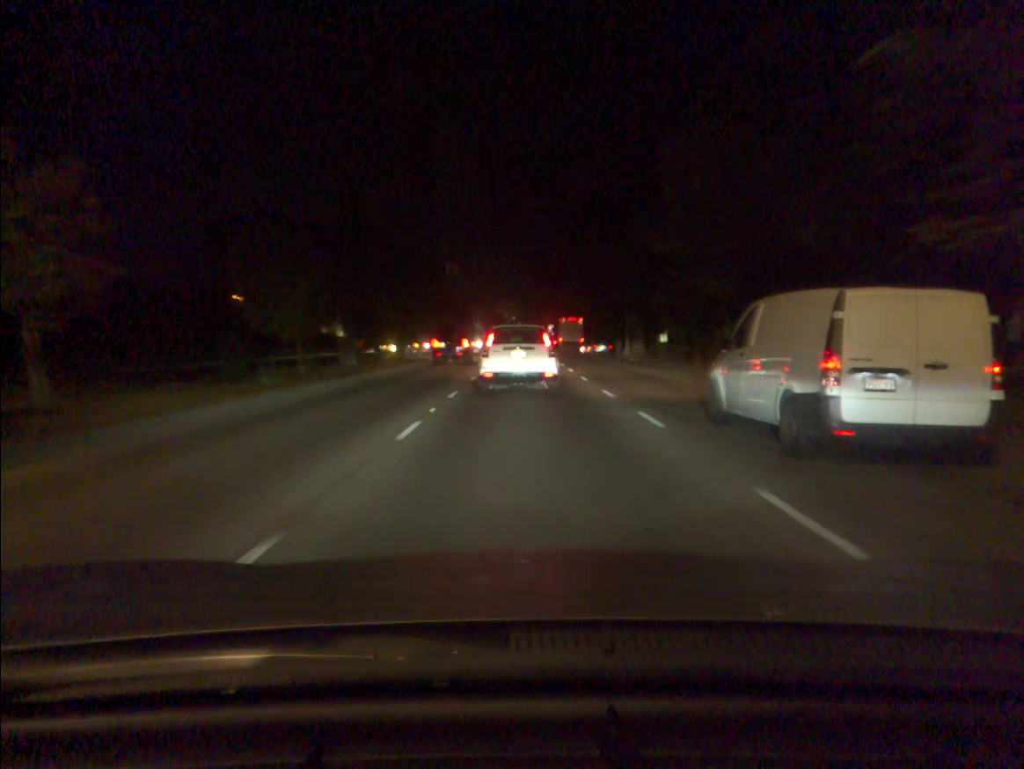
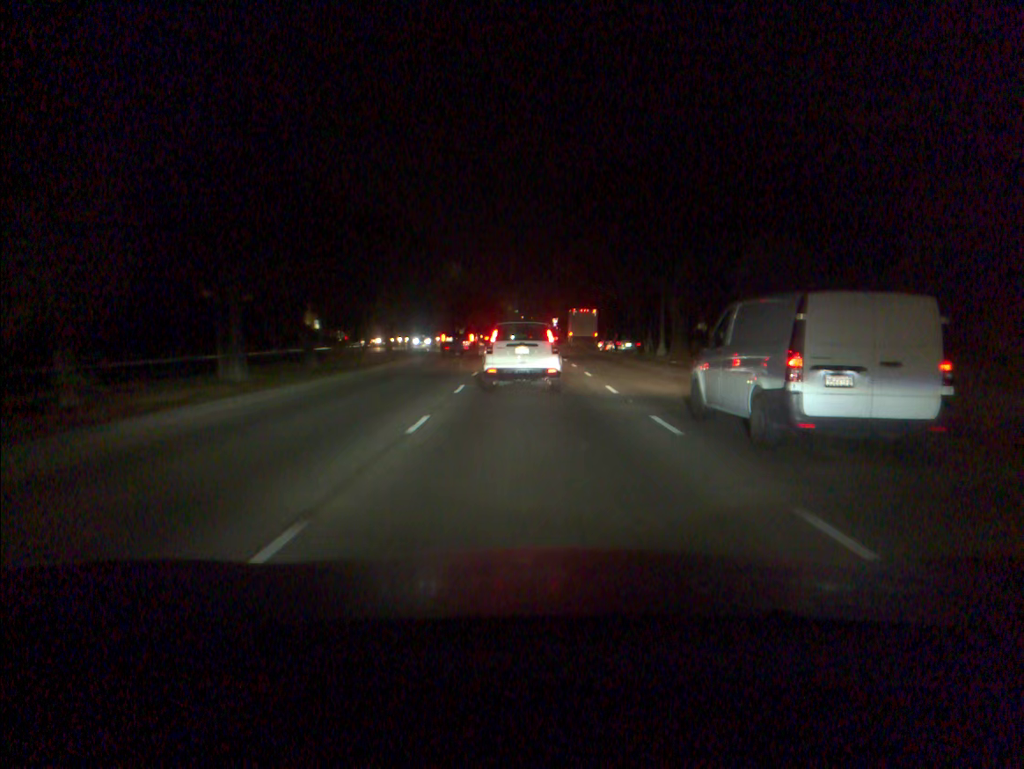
(0.0, +14.5) m; 0°
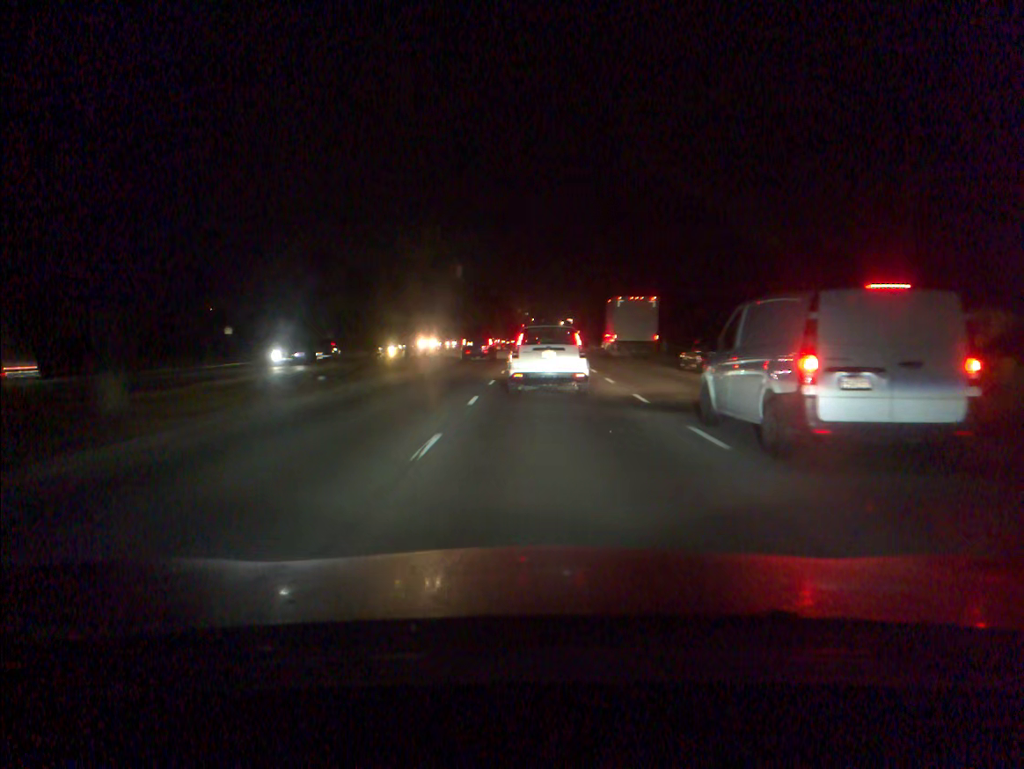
(0.0, +30.4) m; -1°
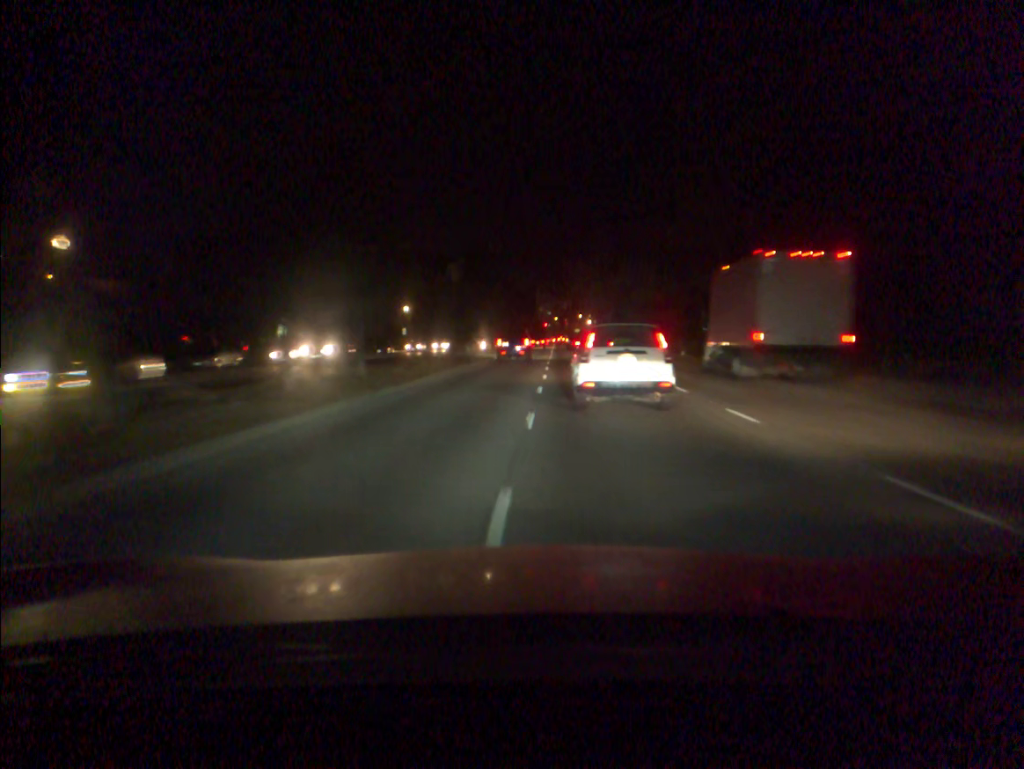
(-0.4, +25.7) m; -2°
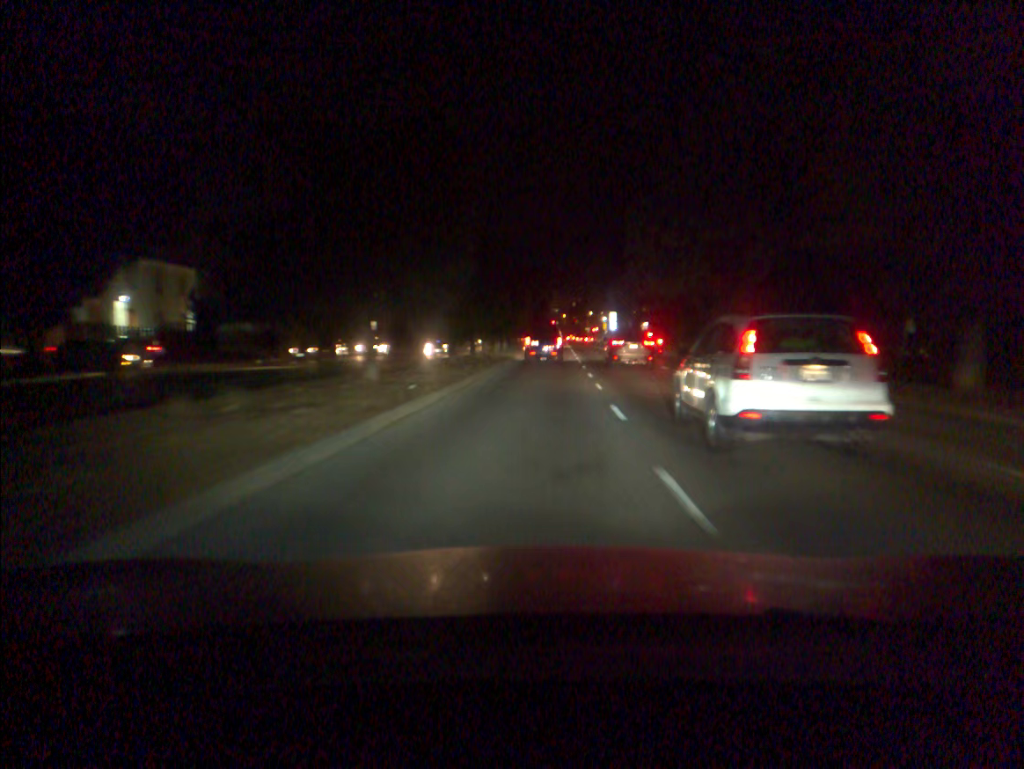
(-0.1, +28.1) m; 0°
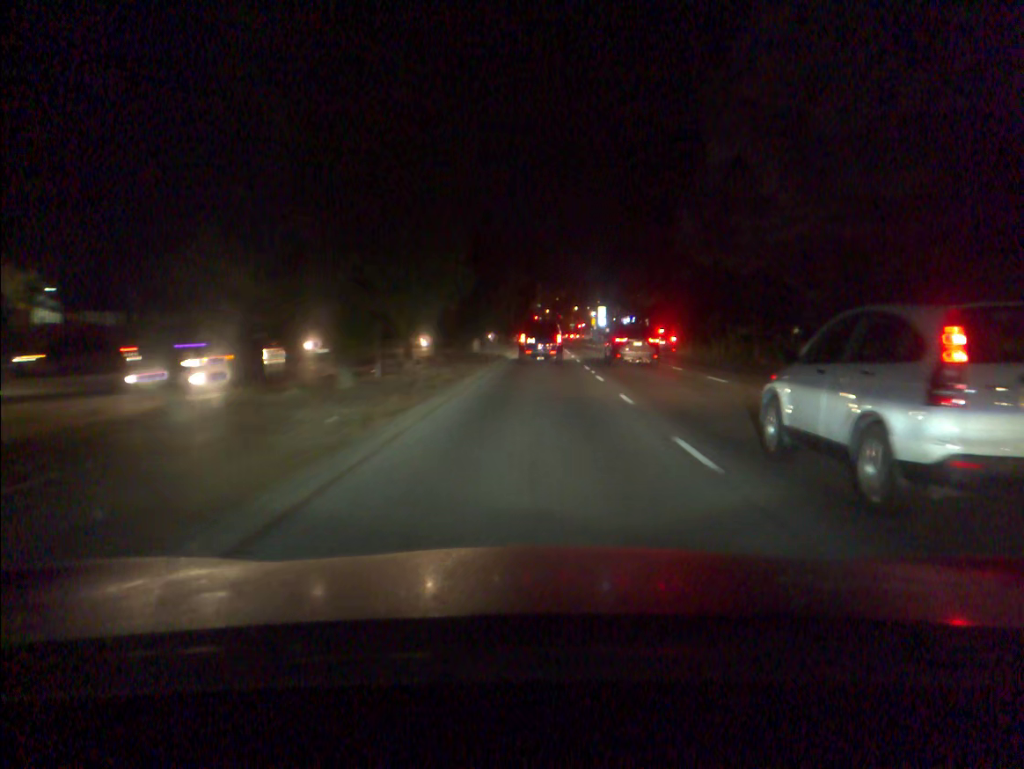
(+0.2, +19.0) m; +1°
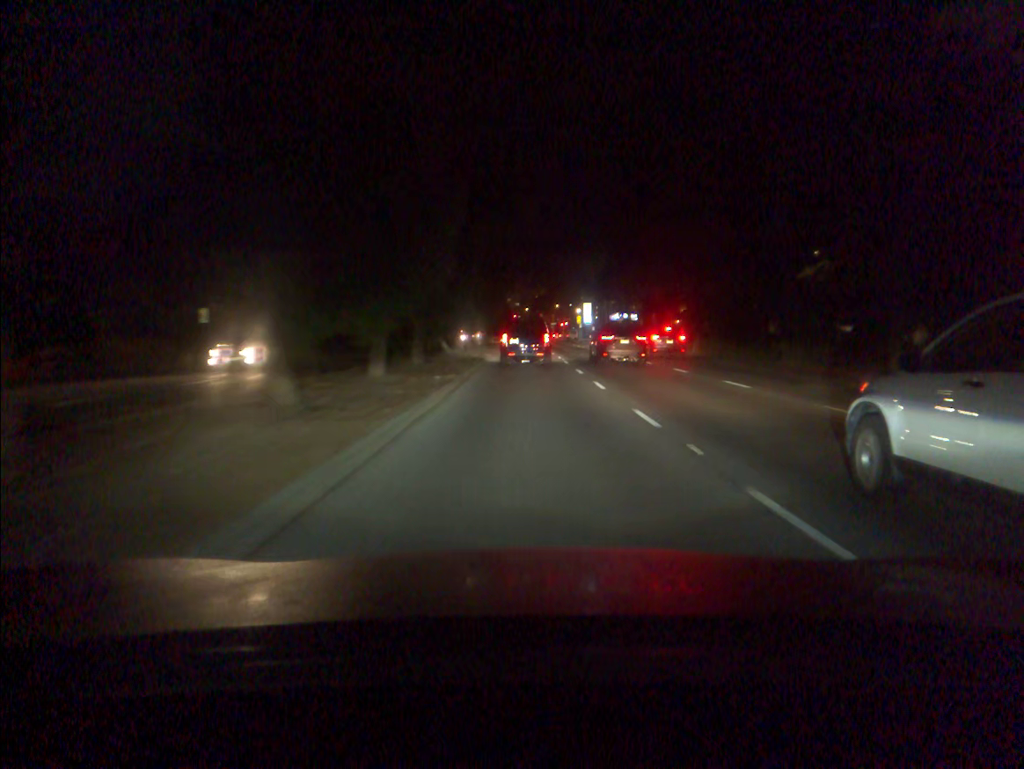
(+0.3, +18.5) m; +2°
